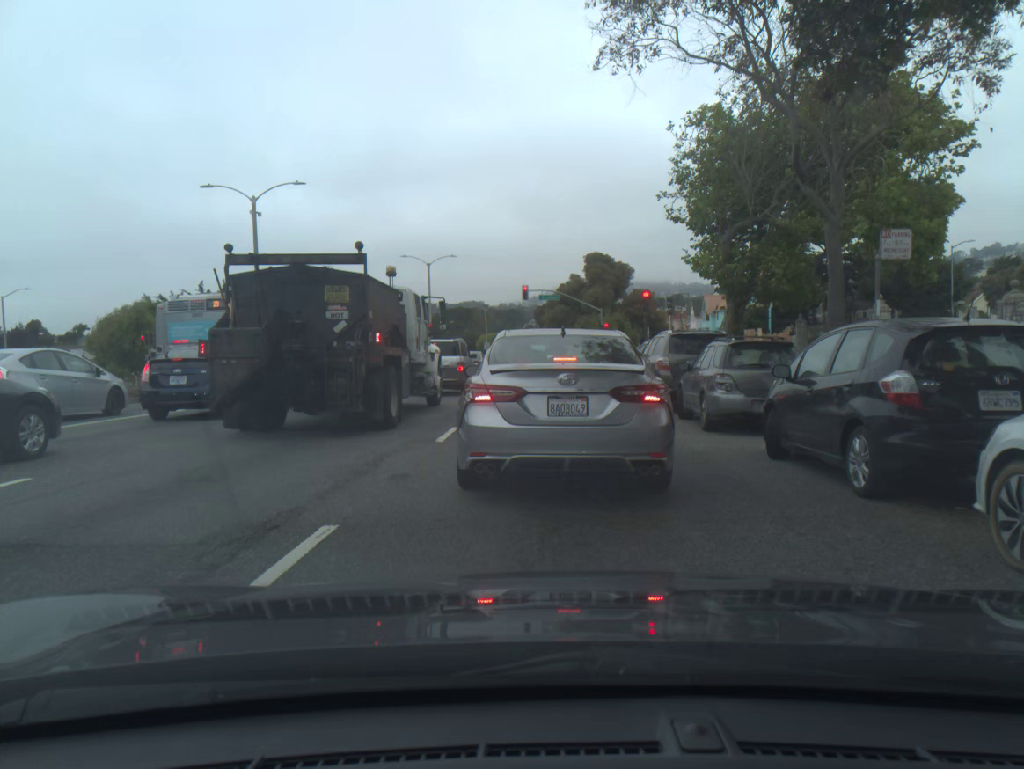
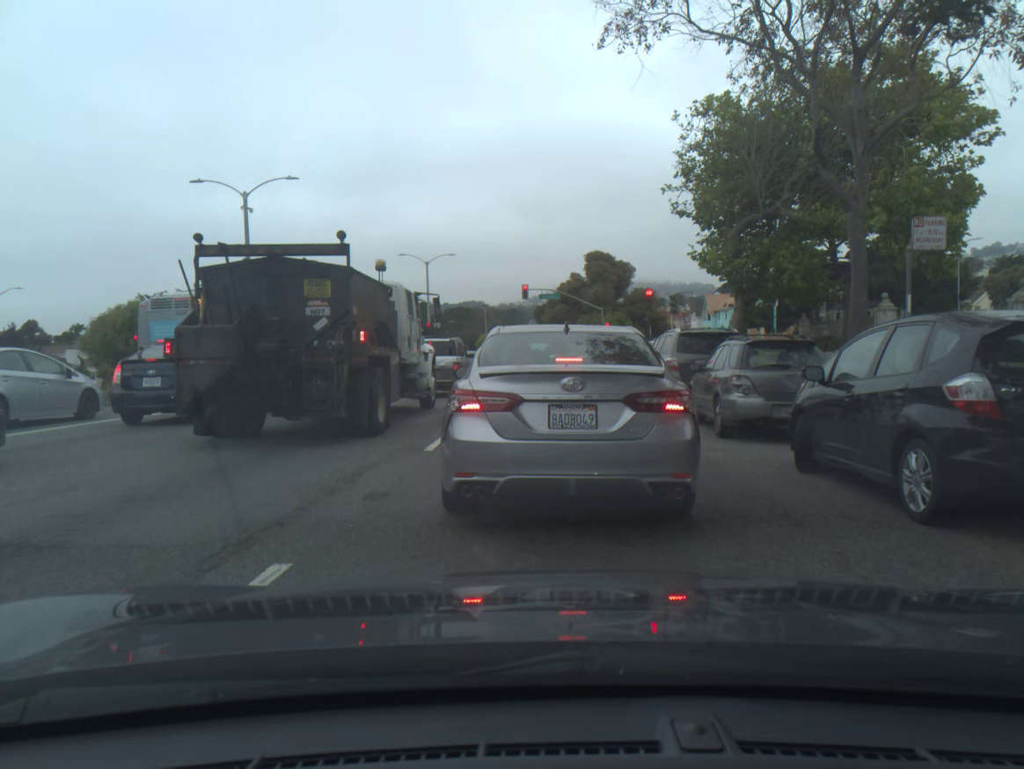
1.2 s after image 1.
(0.0, +1.1) m; 0°
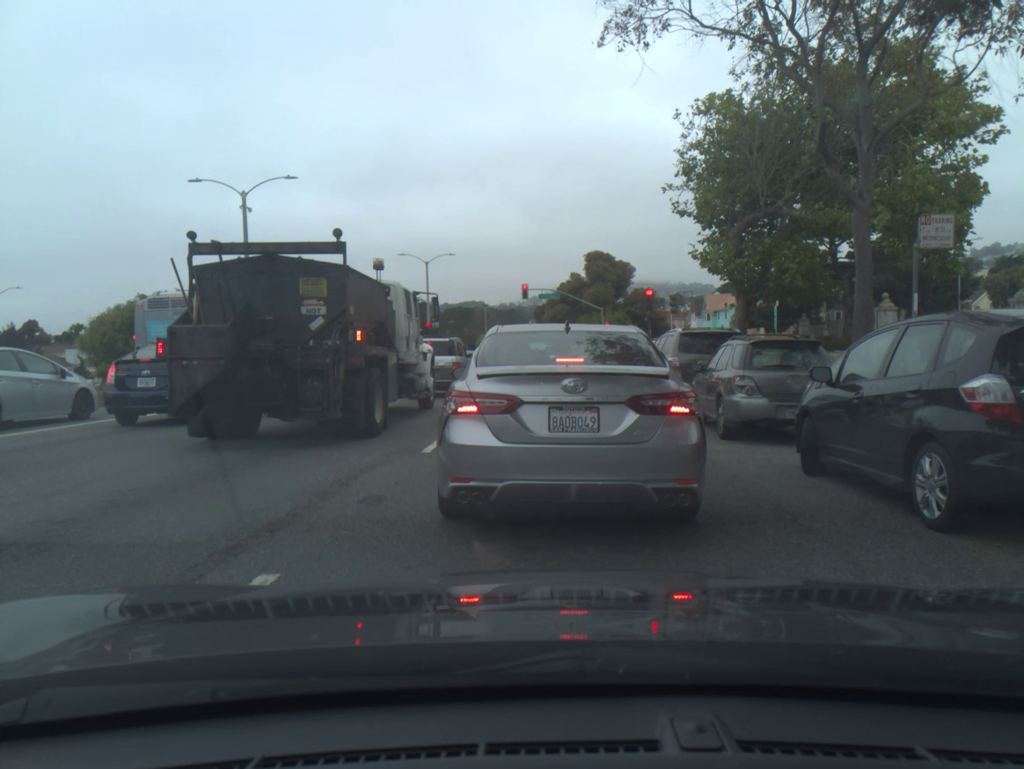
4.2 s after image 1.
(0.0, +0.1) m; 0°
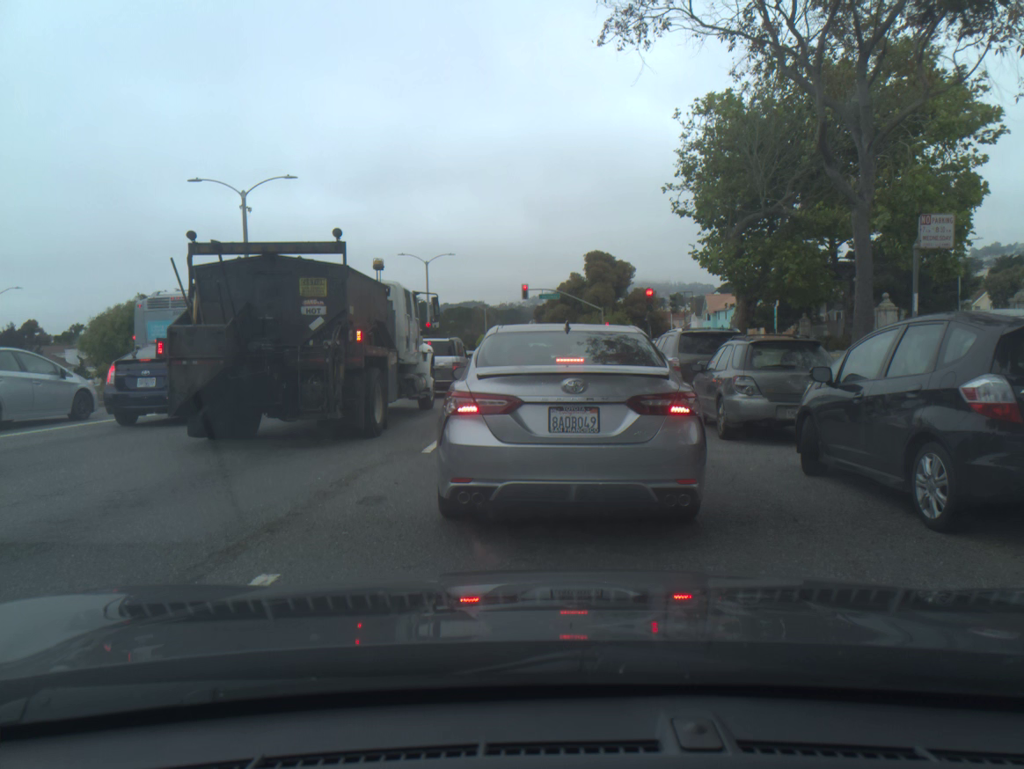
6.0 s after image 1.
(0.0, 0.0) m; 0°
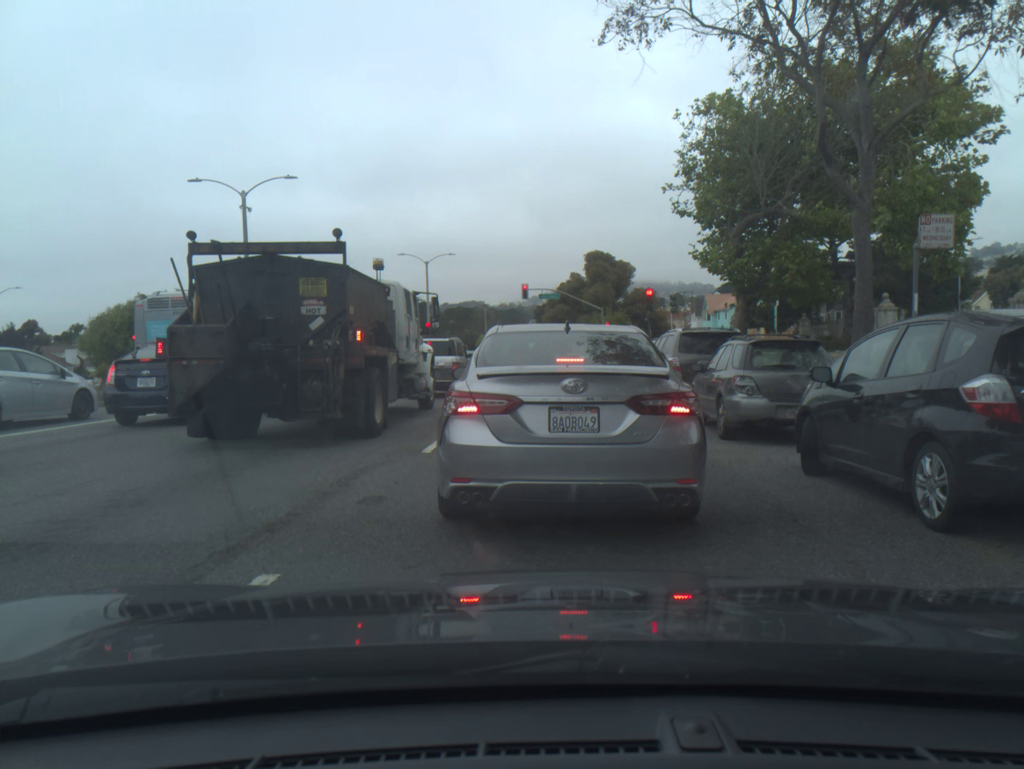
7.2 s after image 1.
(0.0, 0.0) m; 0°
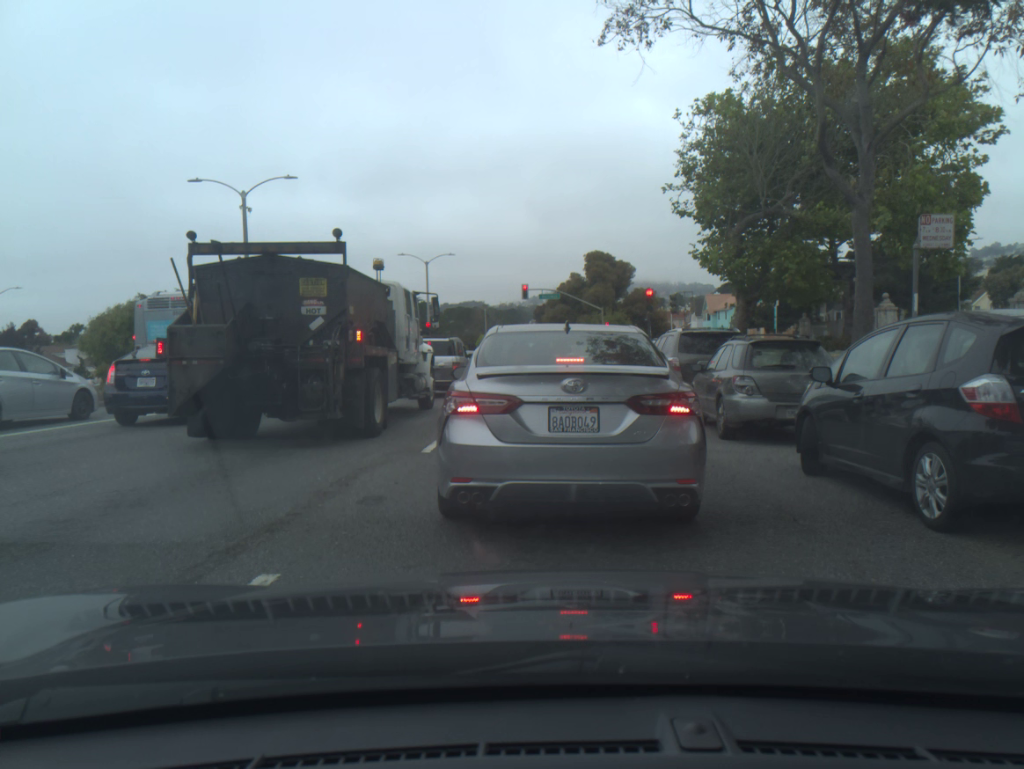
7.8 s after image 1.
(0.0, 0.0) m; 0°
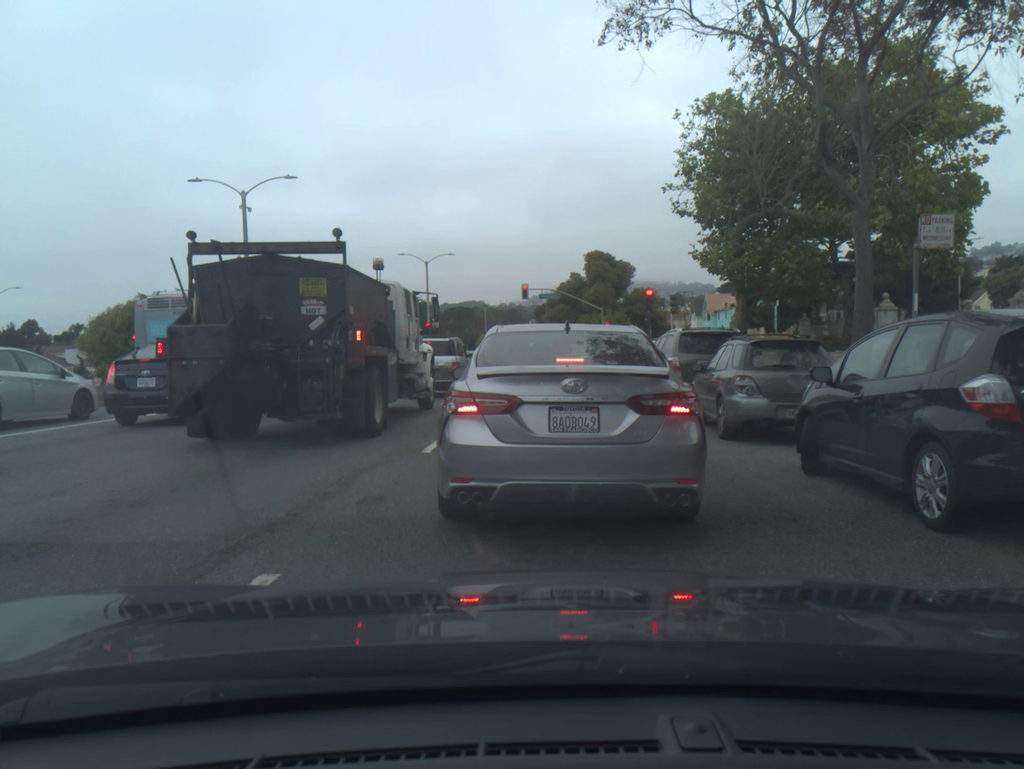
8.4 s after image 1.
(0.0, 0.0) m; 0°
